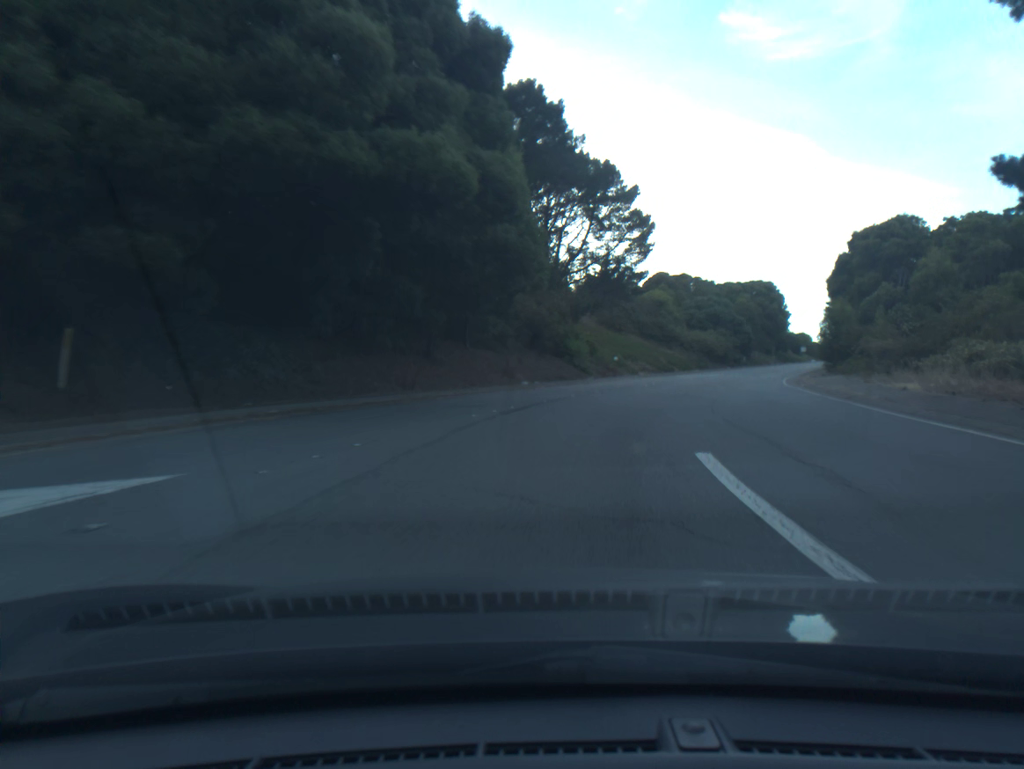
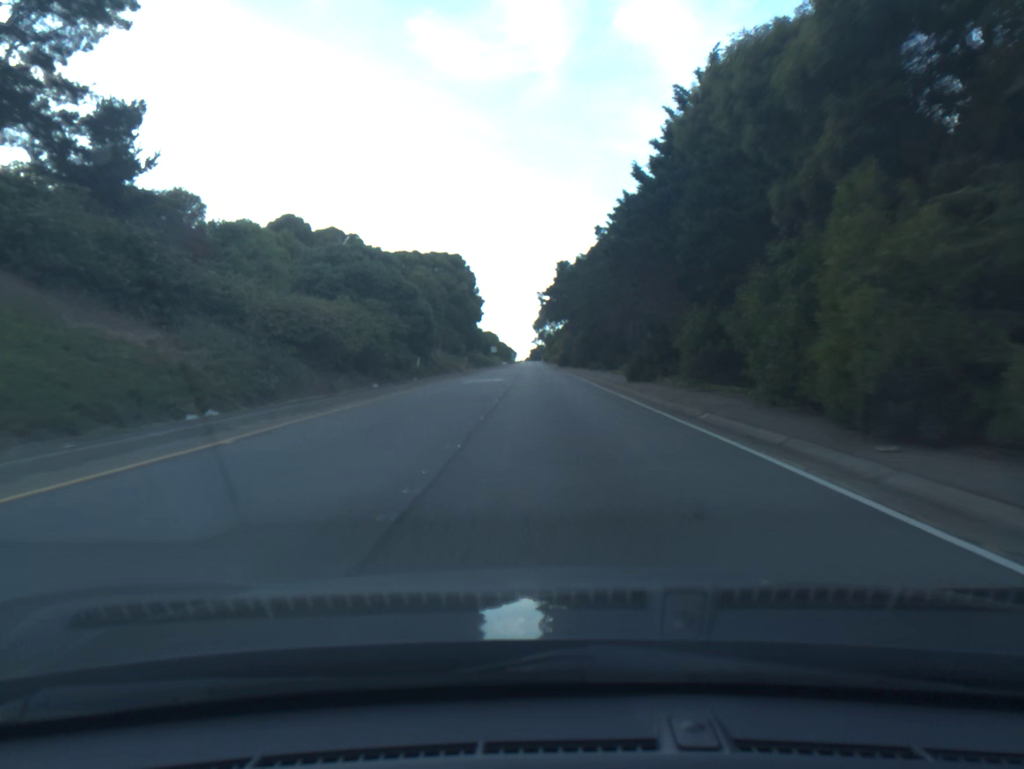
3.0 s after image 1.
(+12.7, +49.6) m; +22°
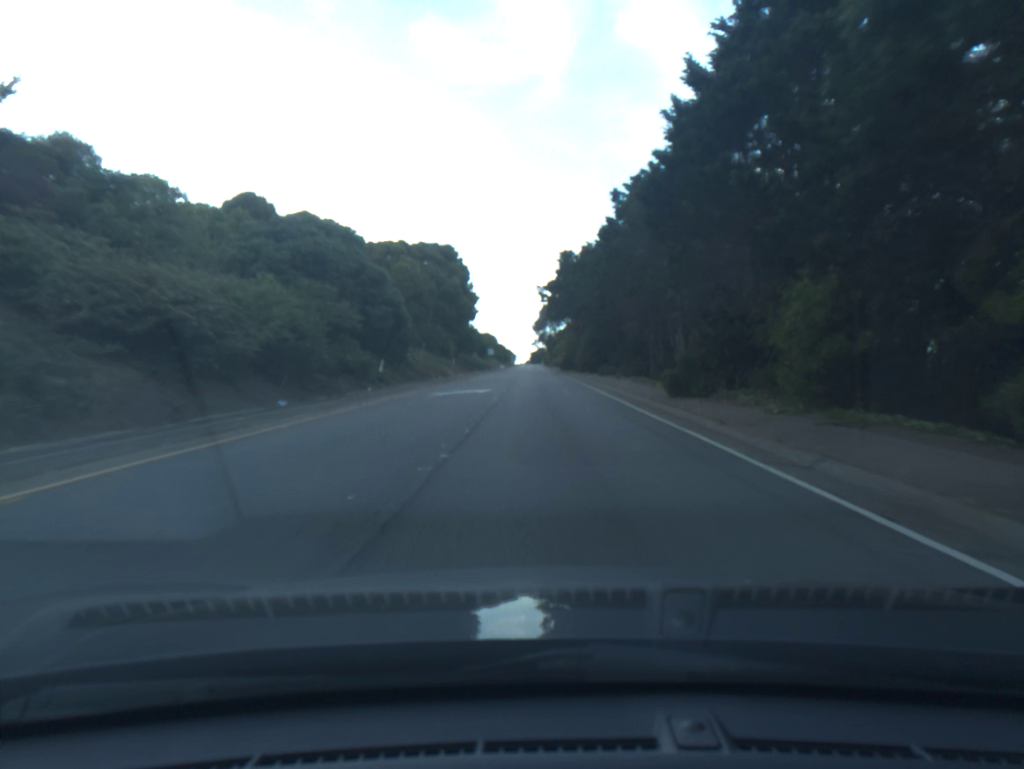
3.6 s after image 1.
(0.0, +11.6) m; 0°
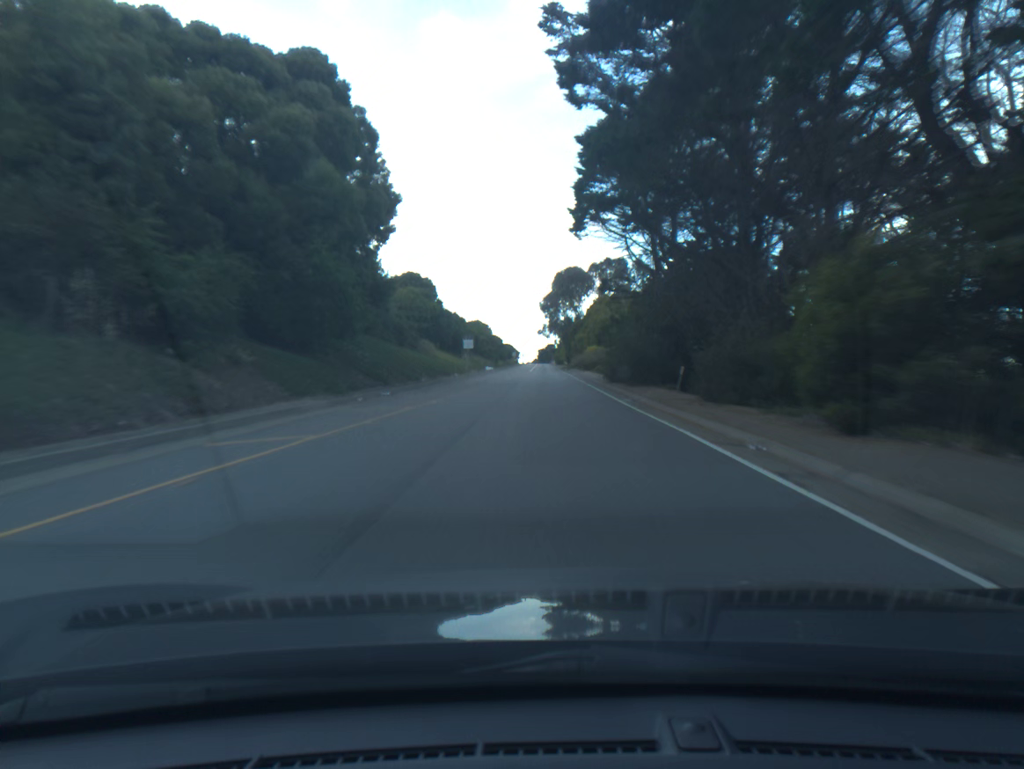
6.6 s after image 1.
(-0.5, +64.1) m; -1°
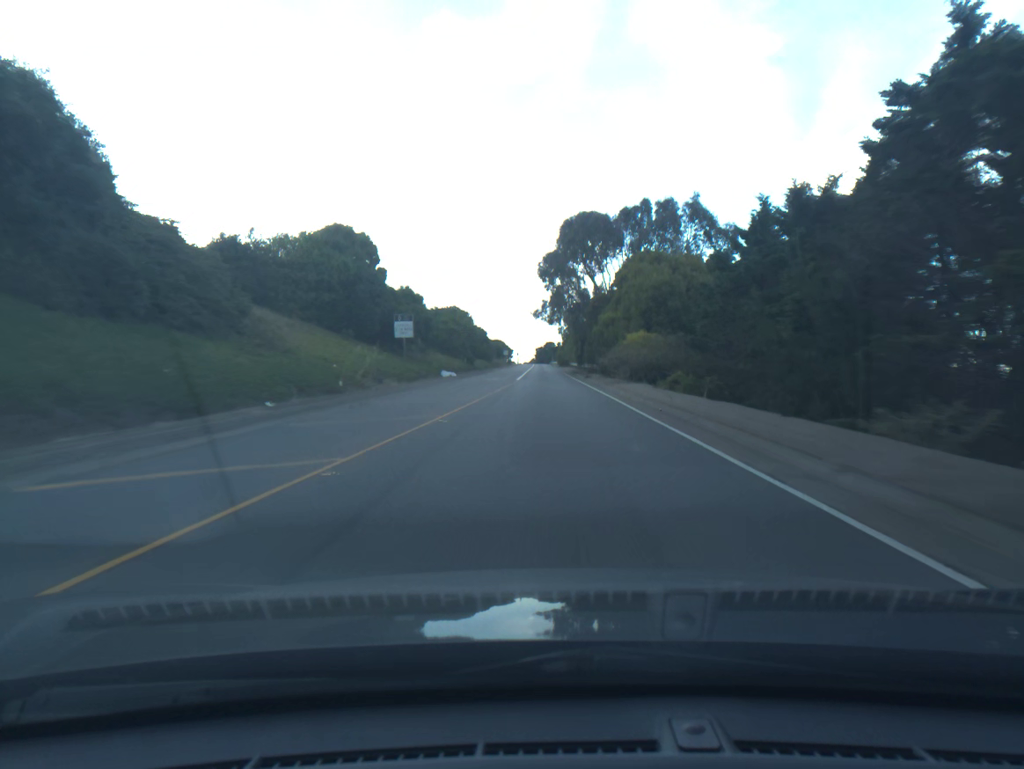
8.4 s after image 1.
(0.0, +42.5) m; 0°
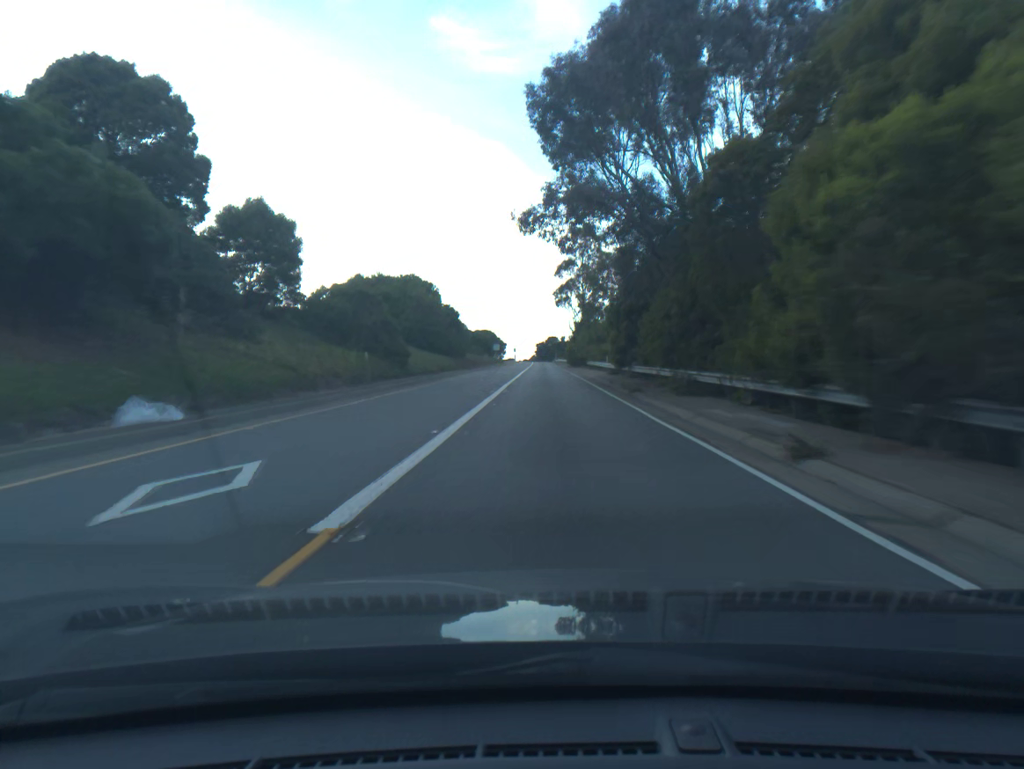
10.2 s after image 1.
(0.0, +44.0) m; 0°
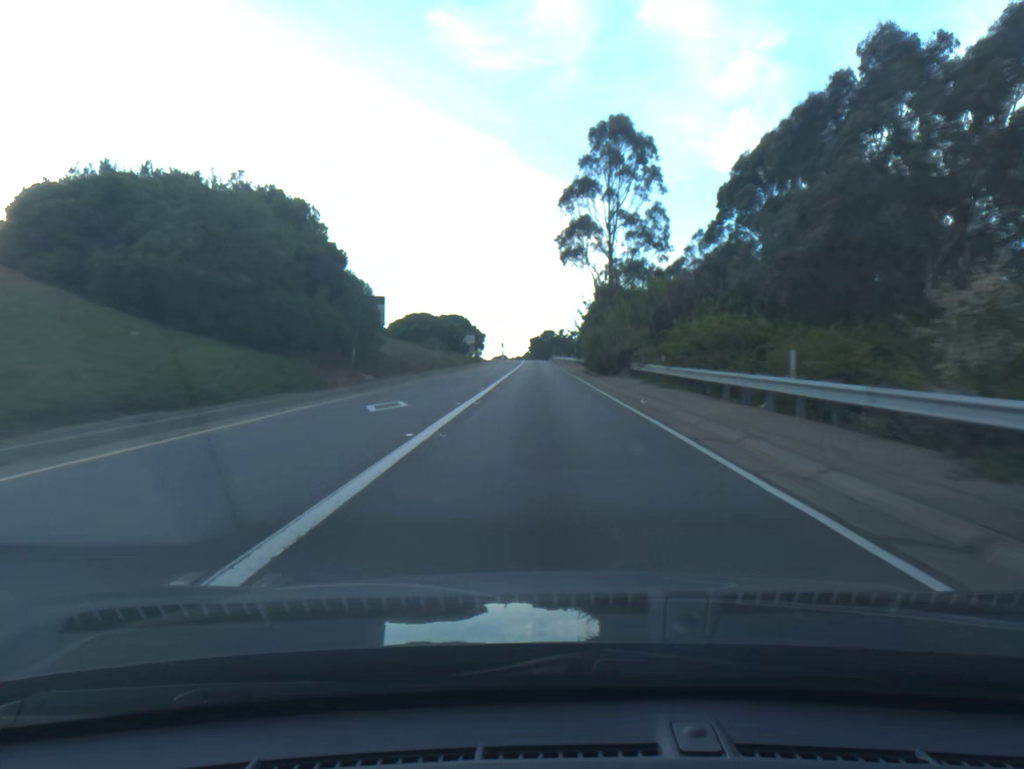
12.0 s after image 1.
(+0.1, +44.6) m; 0°
